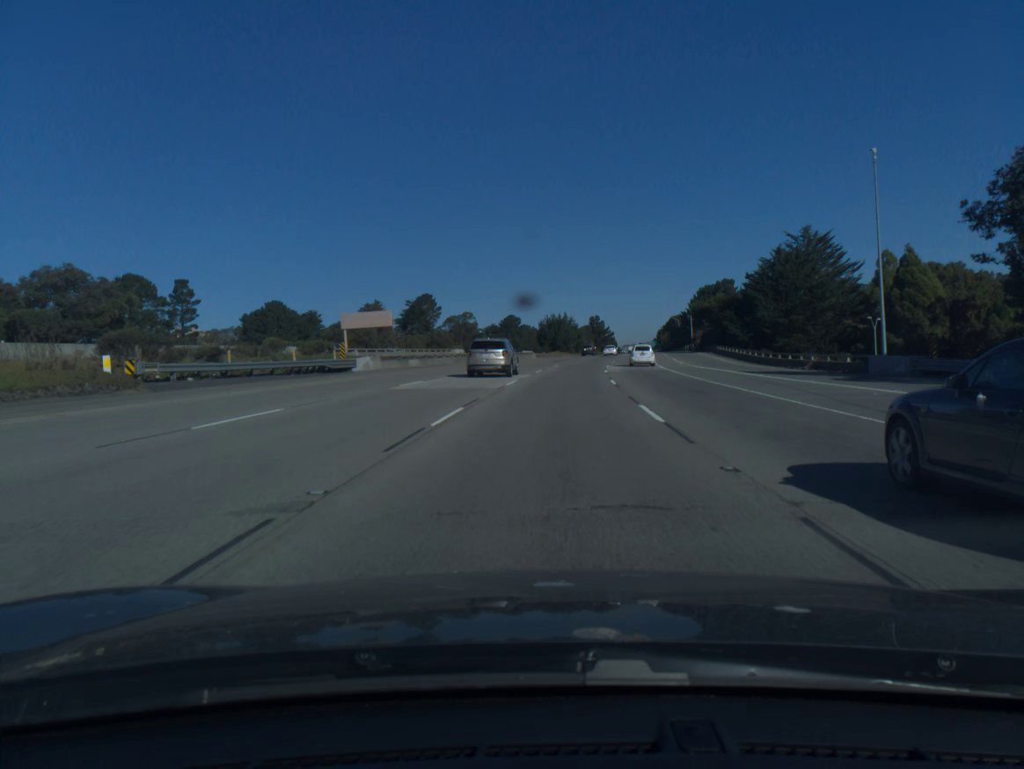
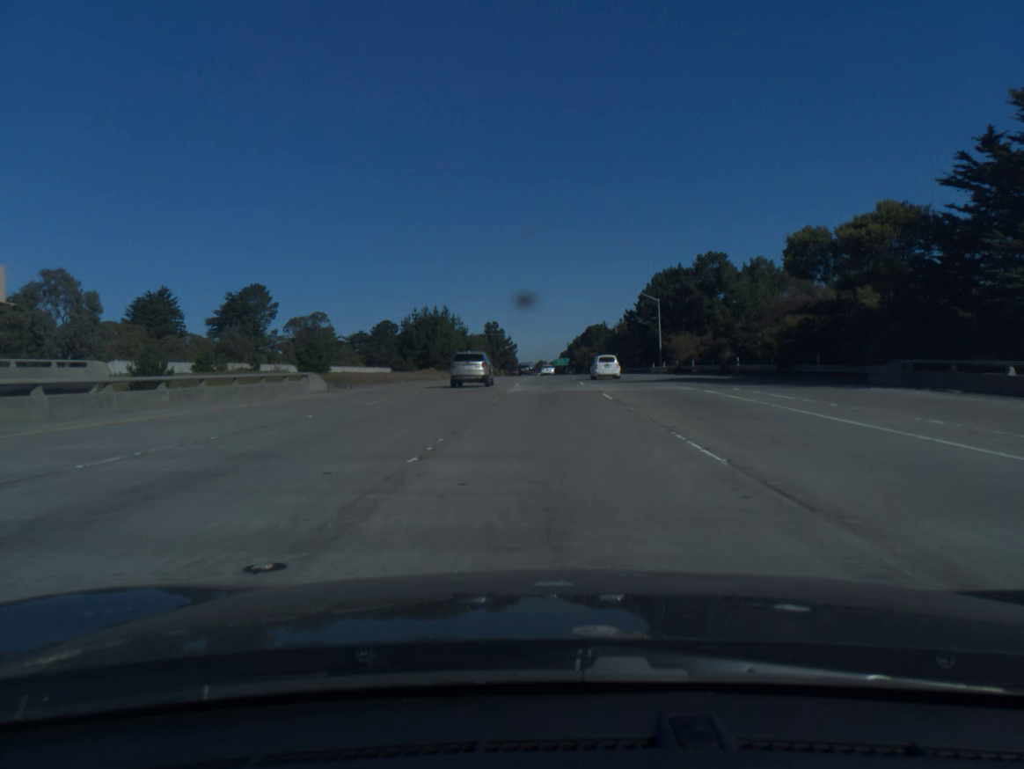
(+5.0, +75.5) m; +8°
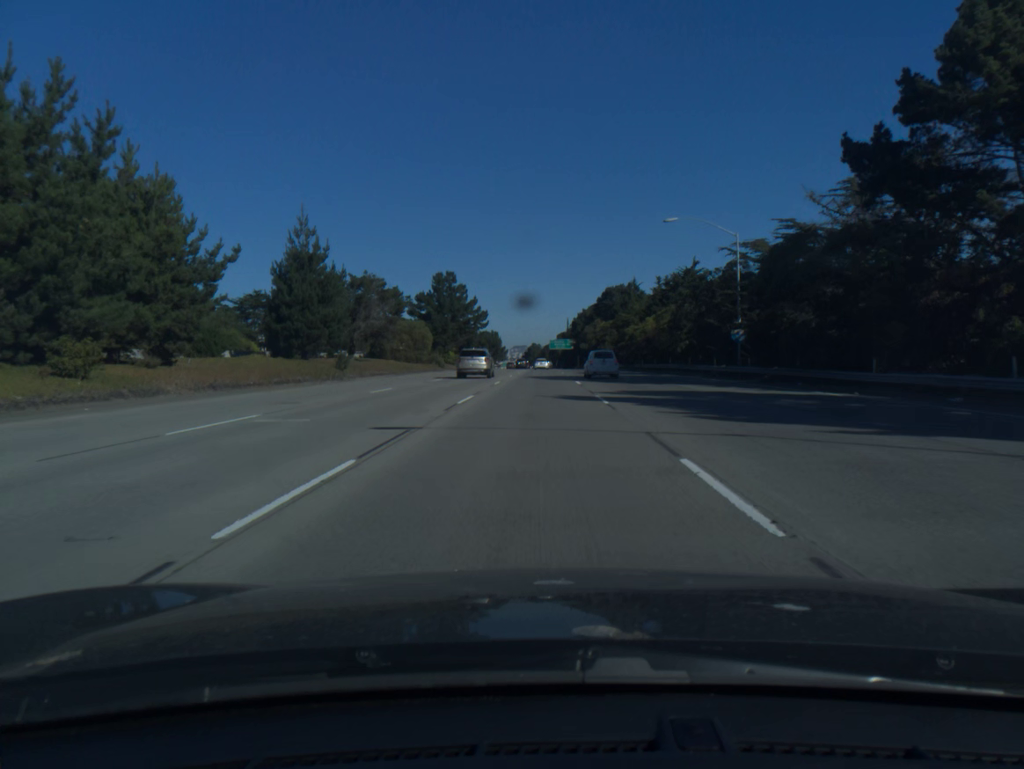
(+1.3, +95.3) m; +1°
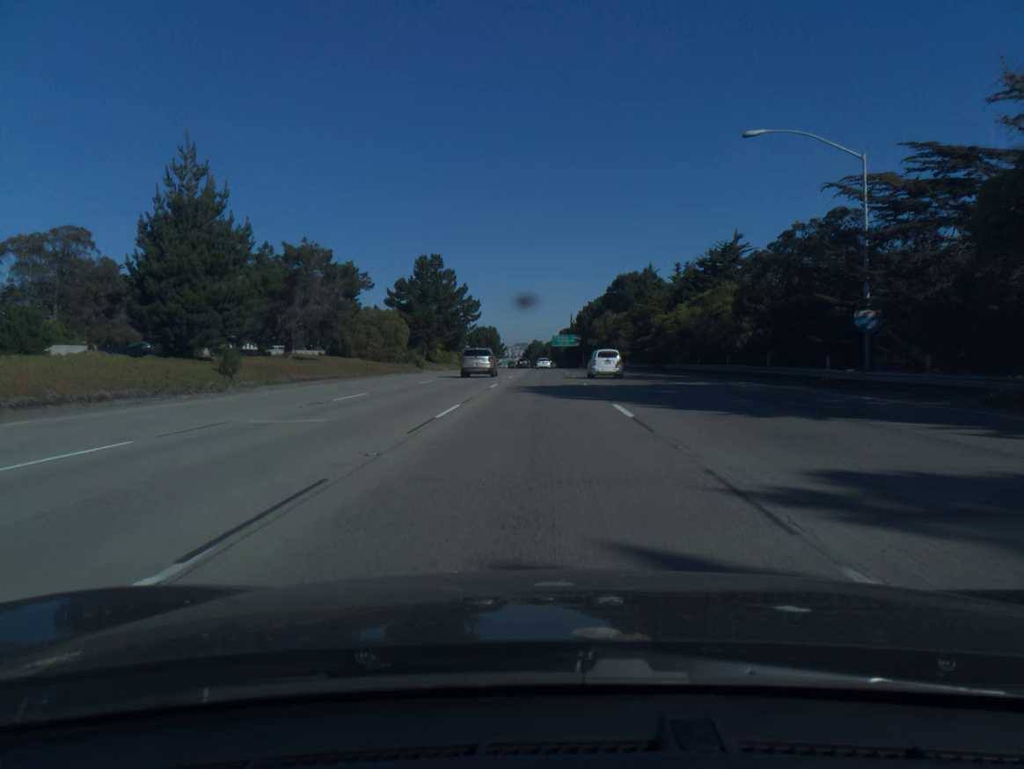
(0.0, +19.2) m; 0°
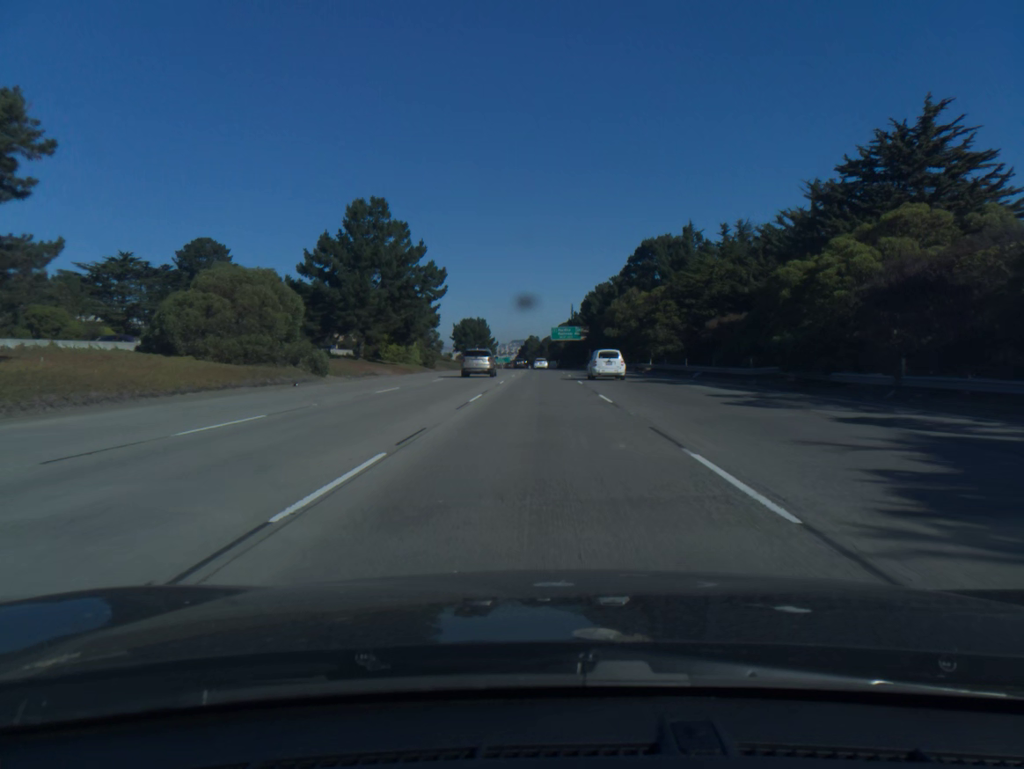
(+0.1, +38.5) m; 0°
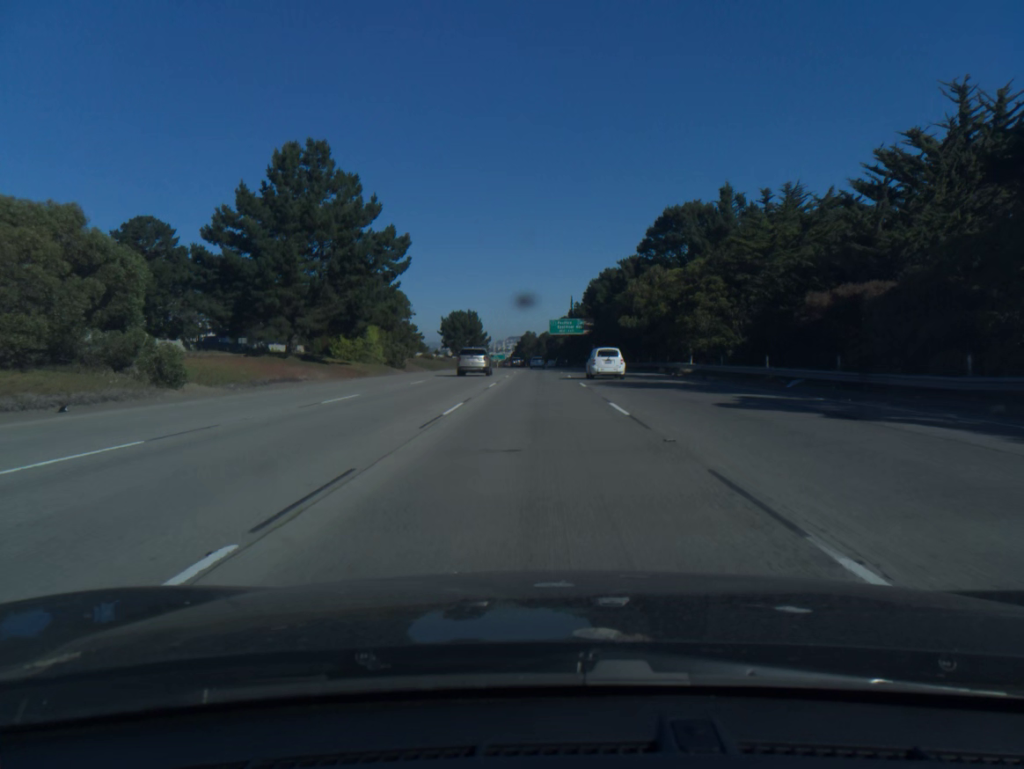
(0.0, +19.3) m; 0°
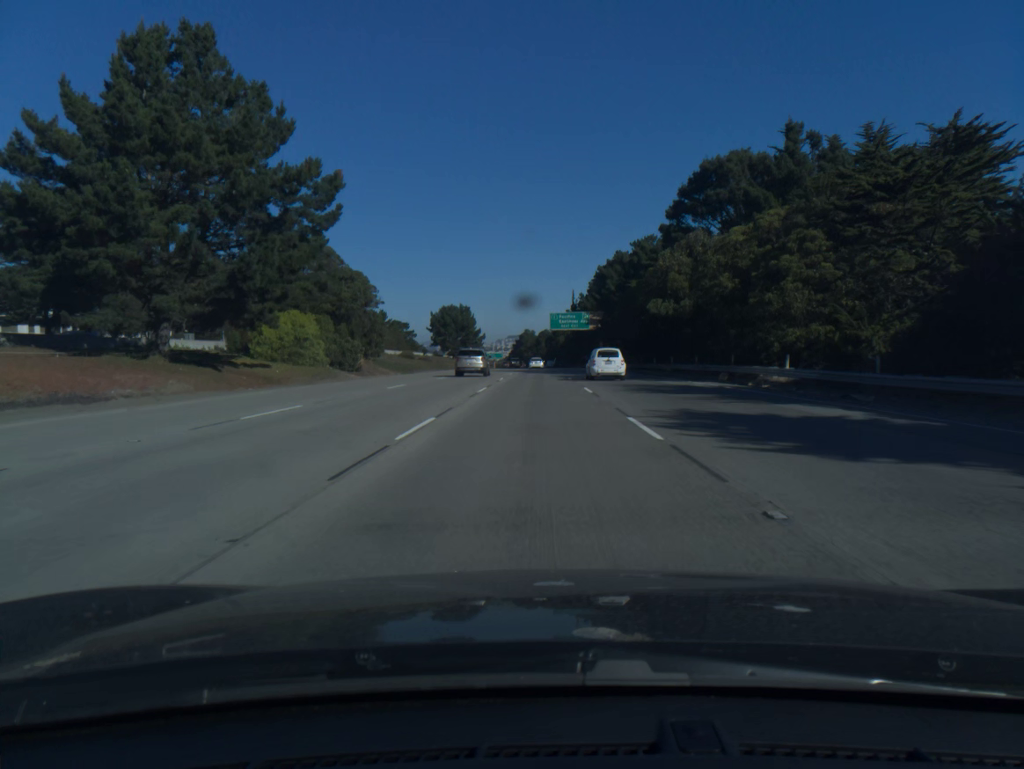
(0.0, +19.3) m; 0°
